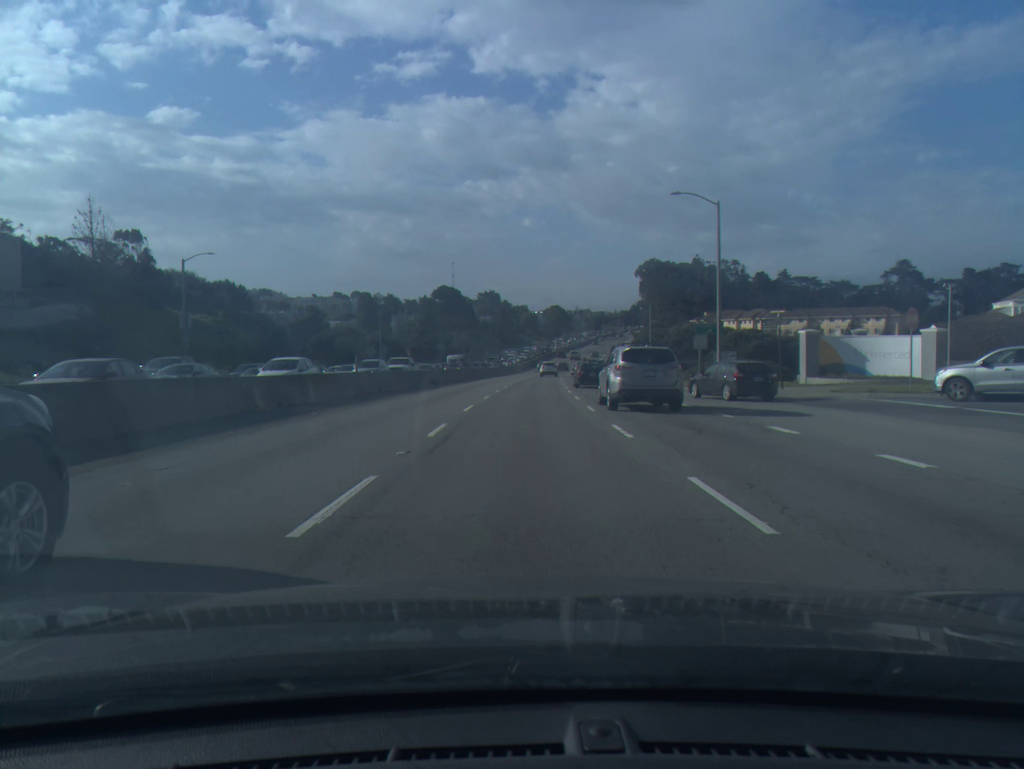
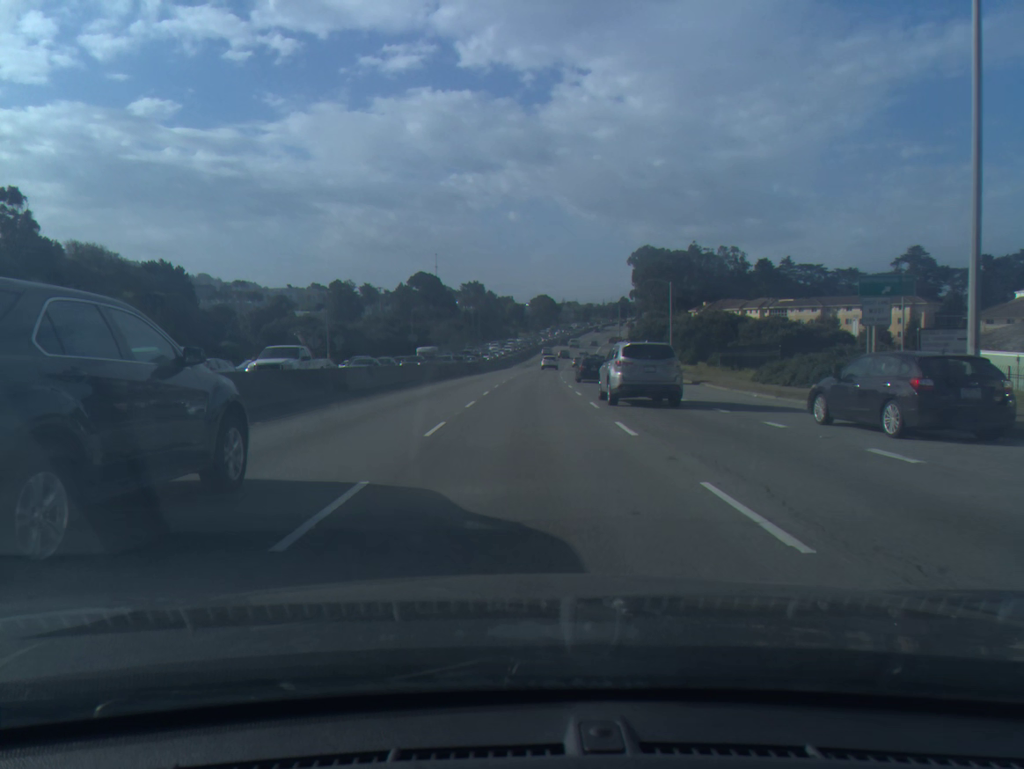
(+0.2, +22.6) m; +1°
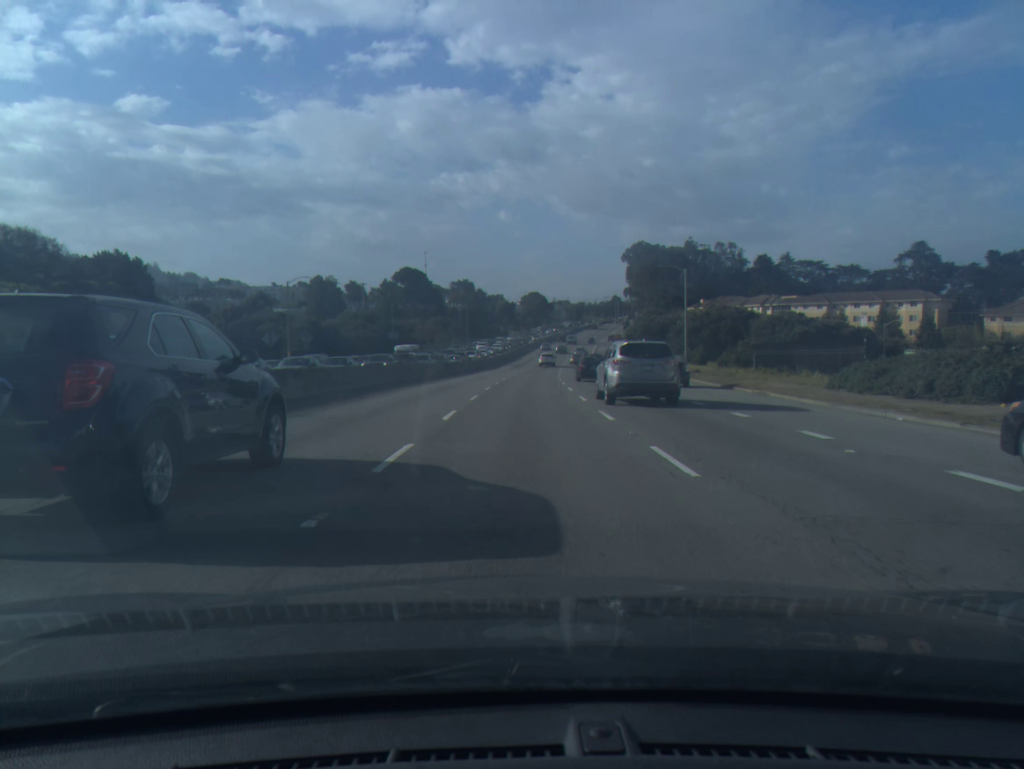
(+0.1, +11.6) m; +1°
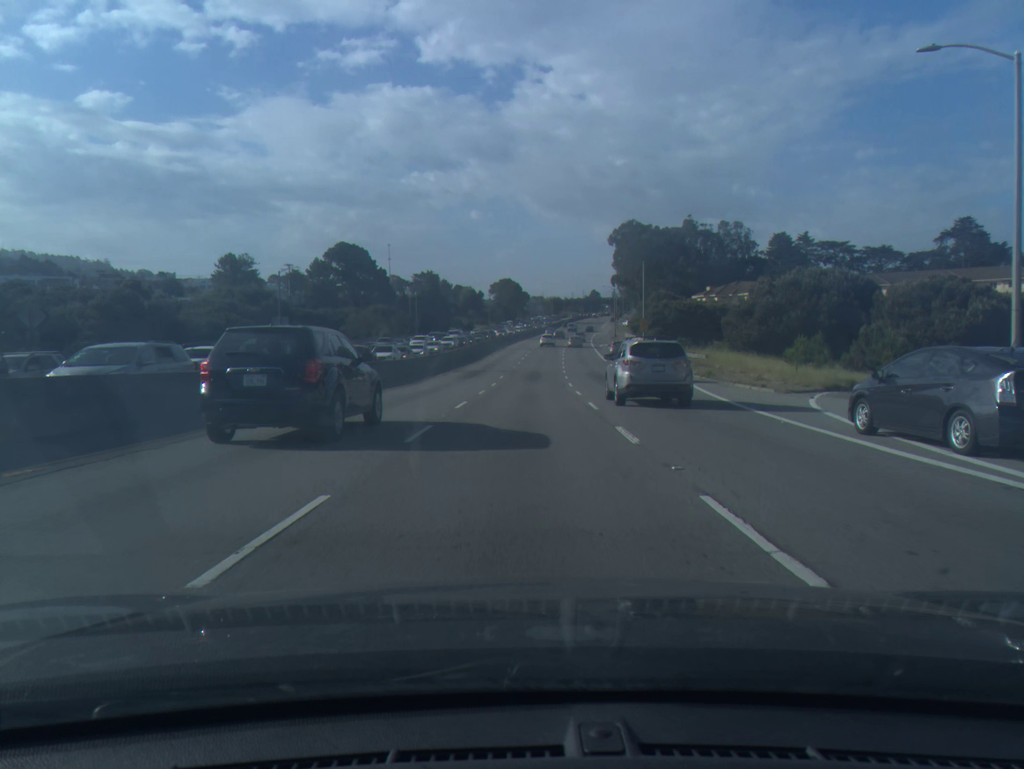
(+0.8, +48.6) m; +2°
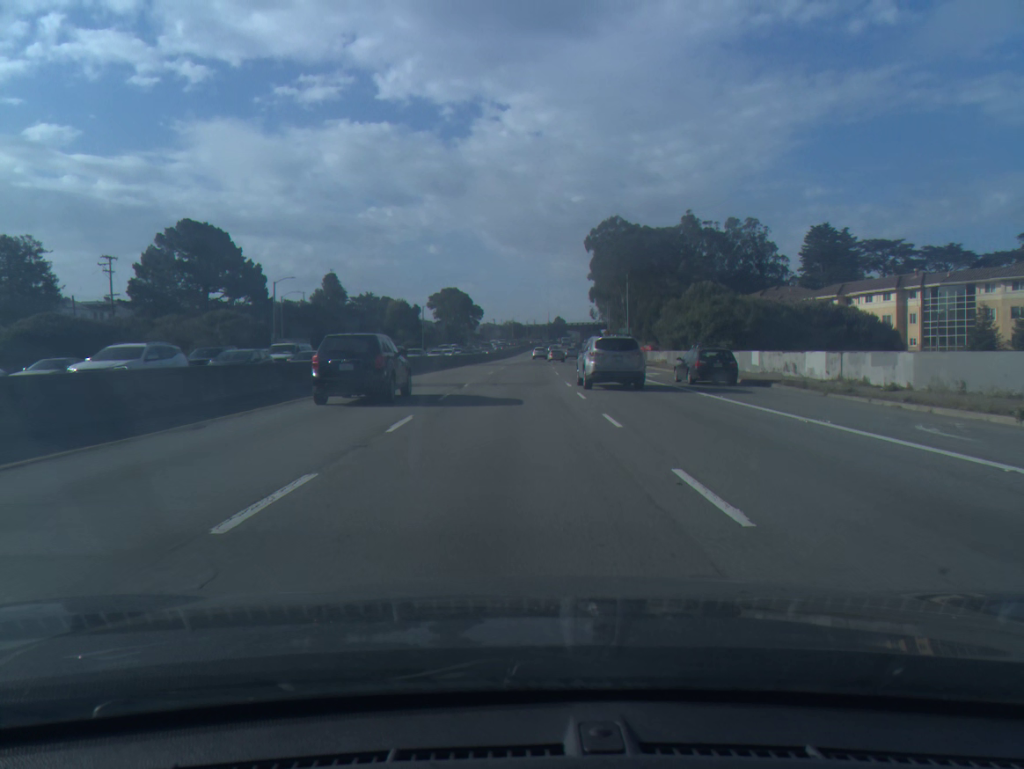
(+2.0, +64.8) m; +3°
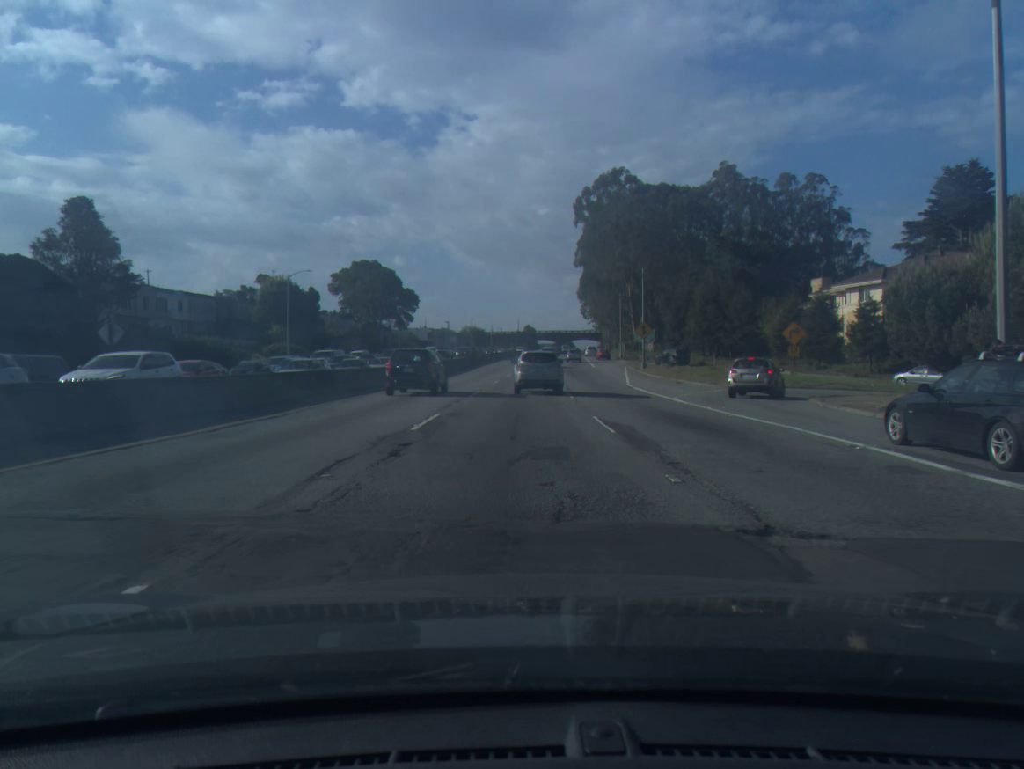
(+1.1, +67.4) m; +2°
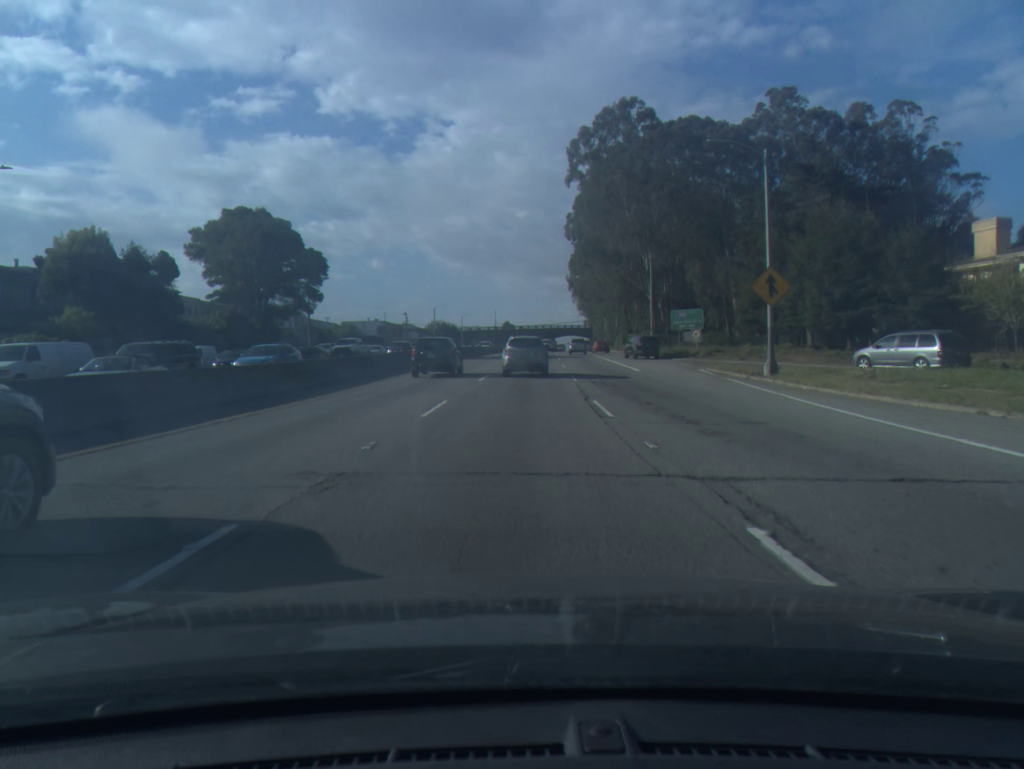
(+0.6, +41.3) m; +1°
